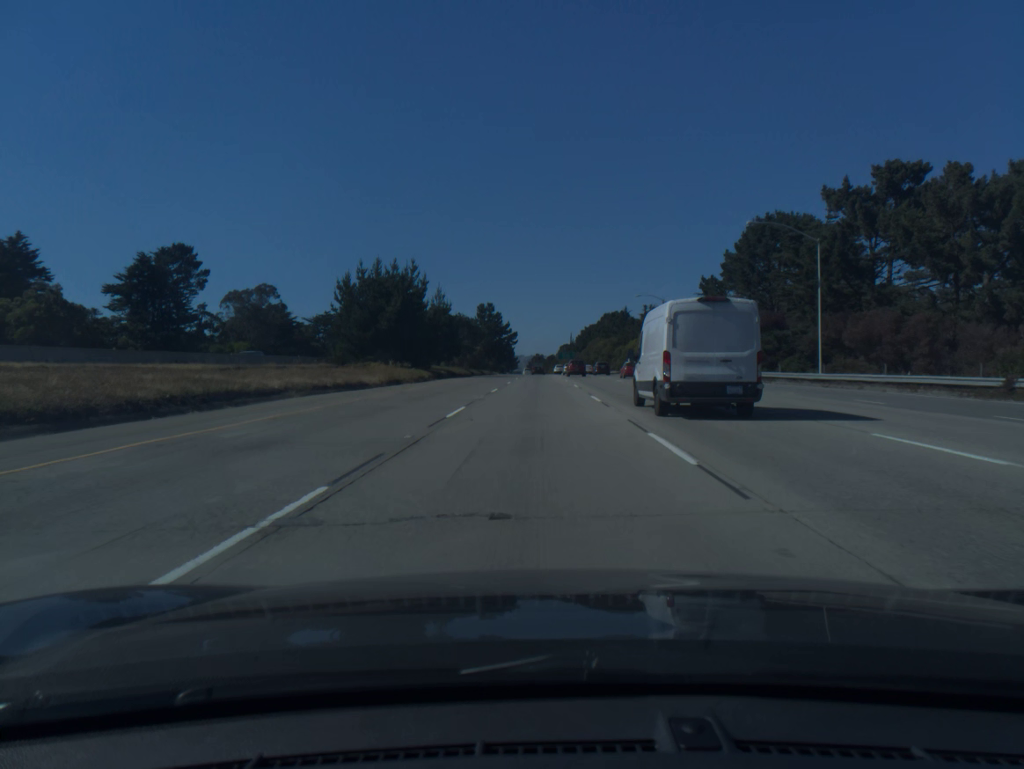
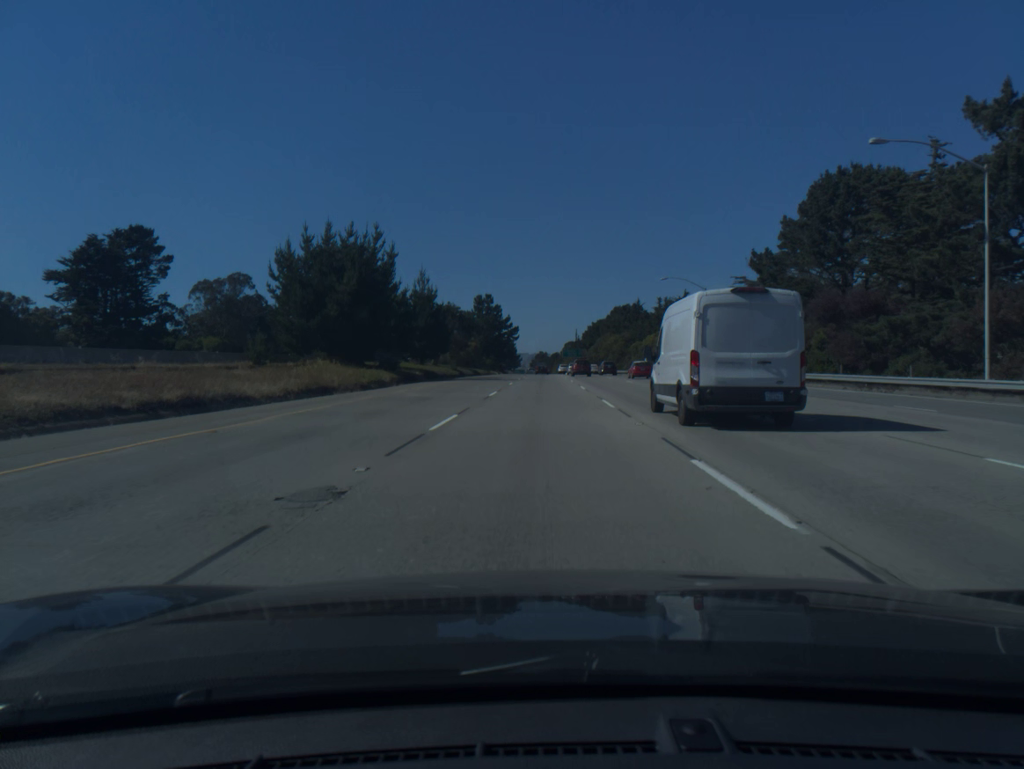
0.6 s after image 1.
(0.0, +17.8) m; 0°
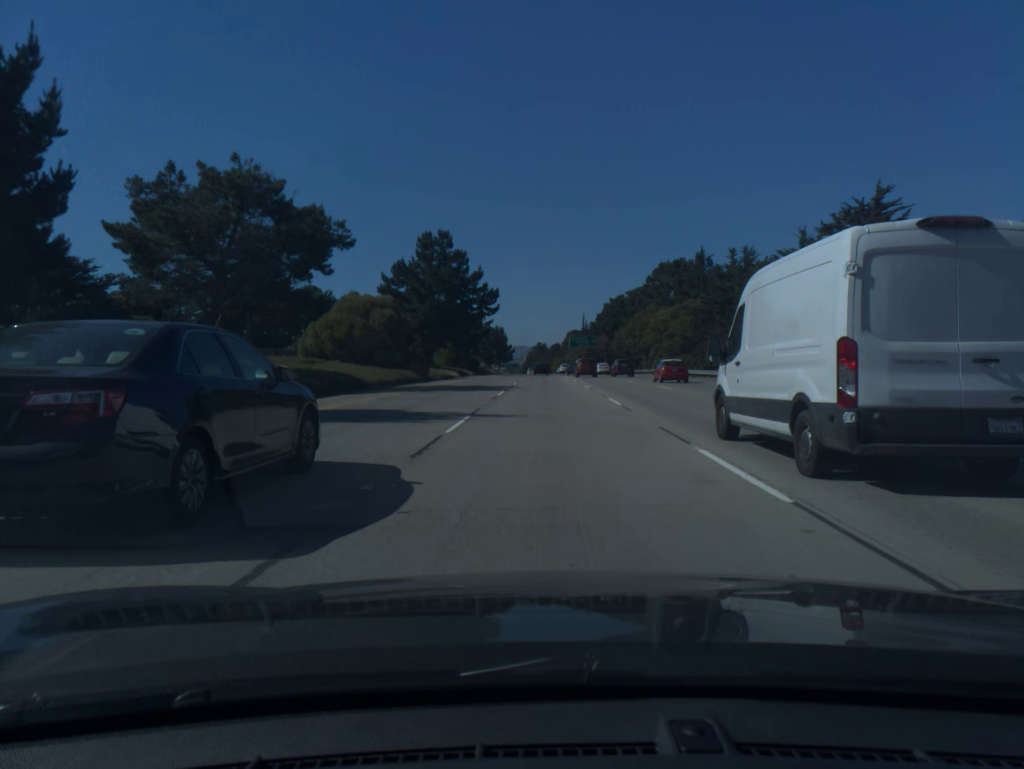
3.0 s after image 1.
(-0.1, +72.0) m; 0°
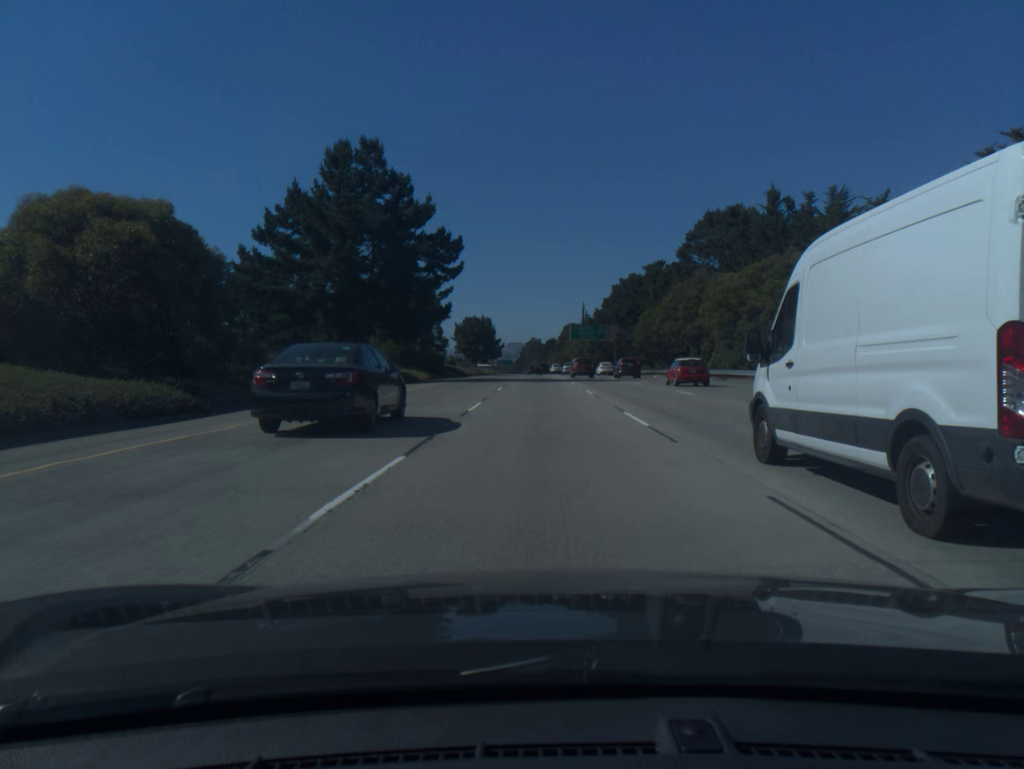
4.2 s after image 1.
(+0.1, +36.3) m; 0°
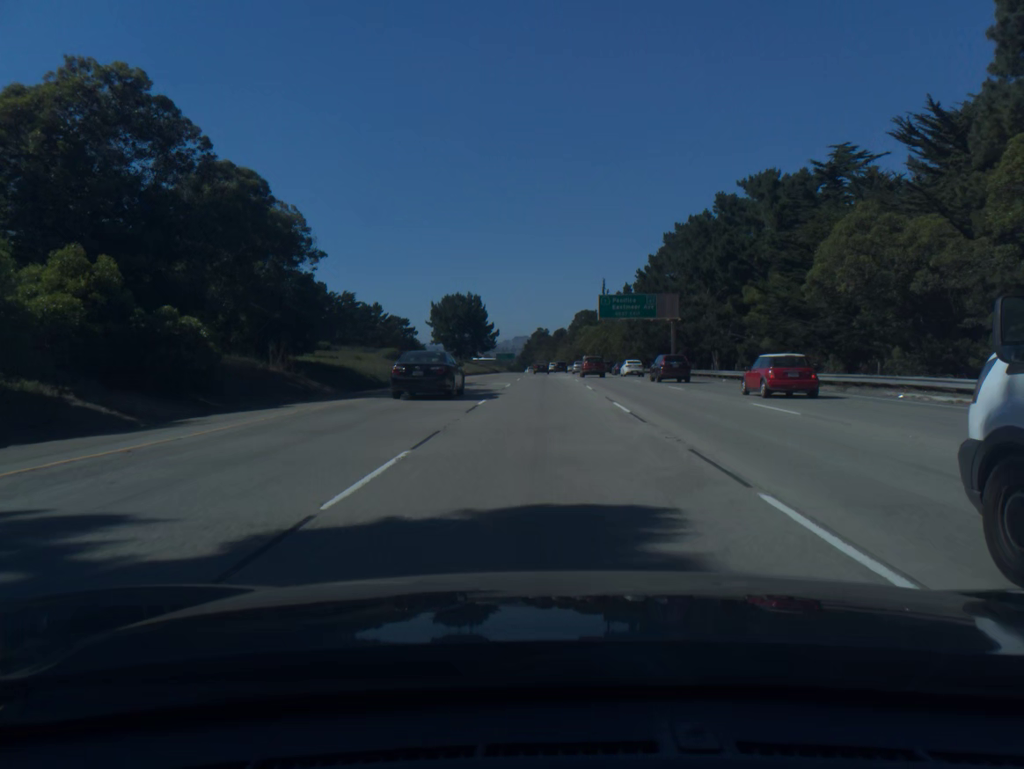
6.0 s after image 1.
(-0.2, +55.0) m; 0°
